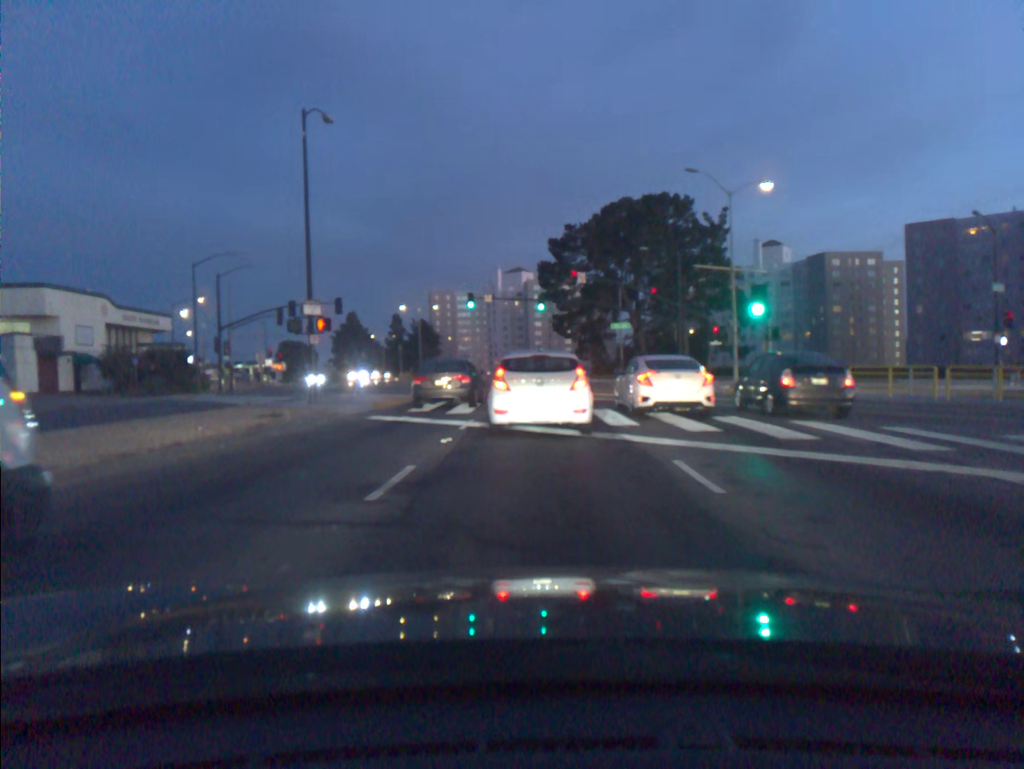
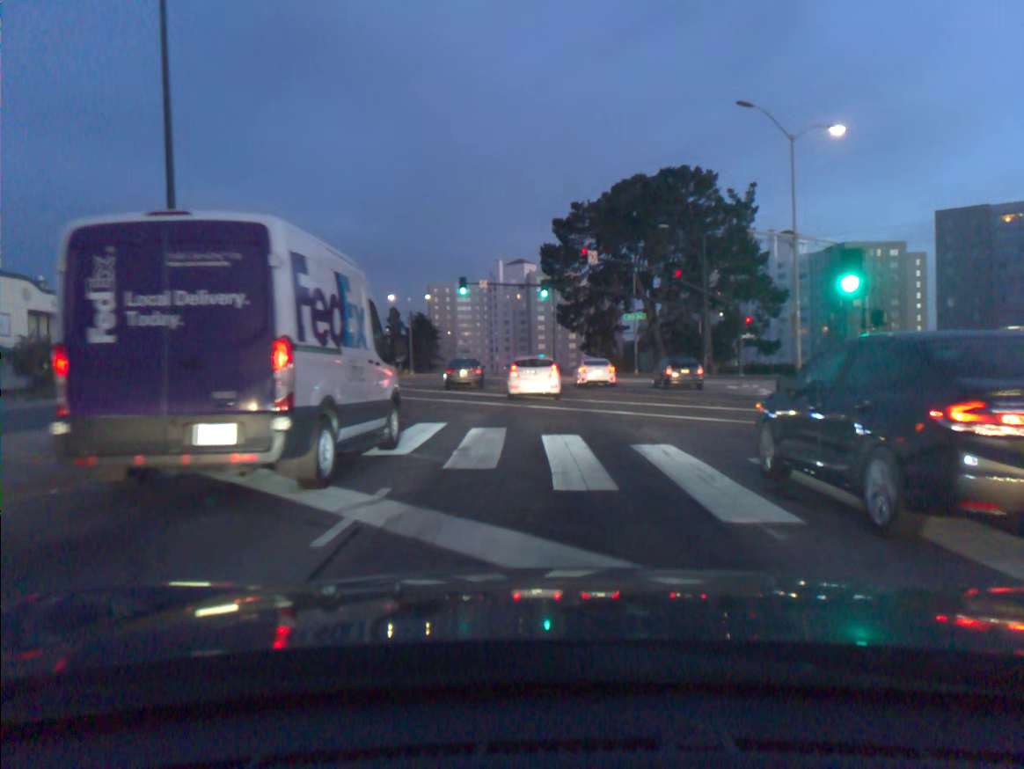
(-0.1, +9.2) m; 0°
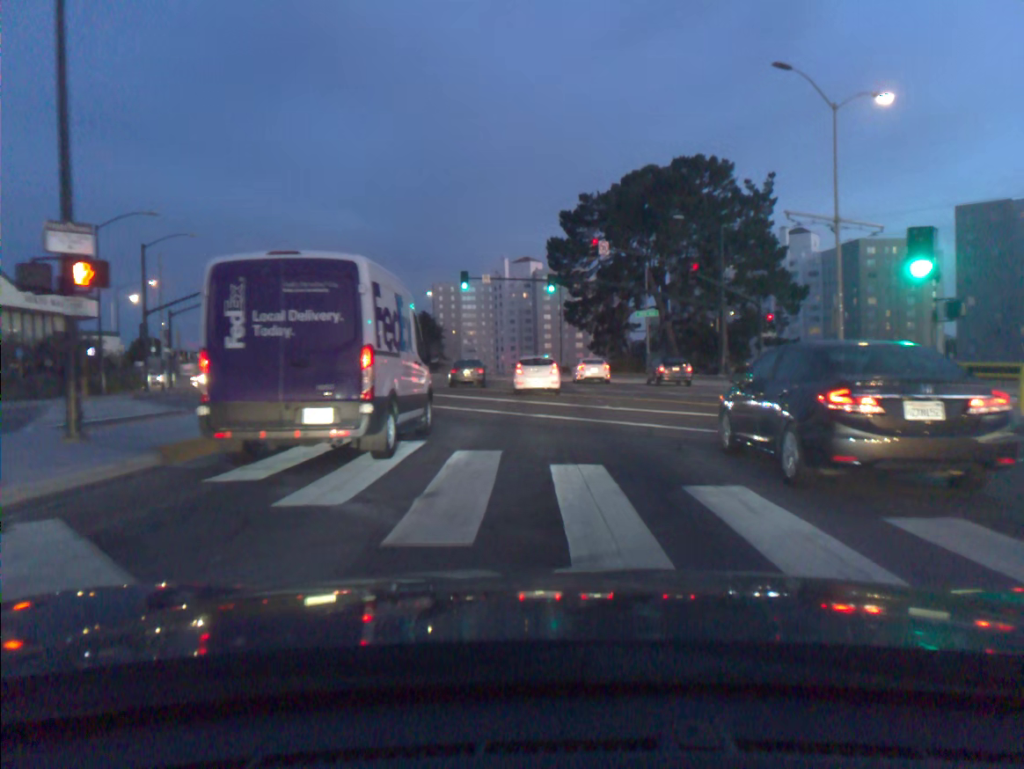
(0.0, +3.6) m; 0°
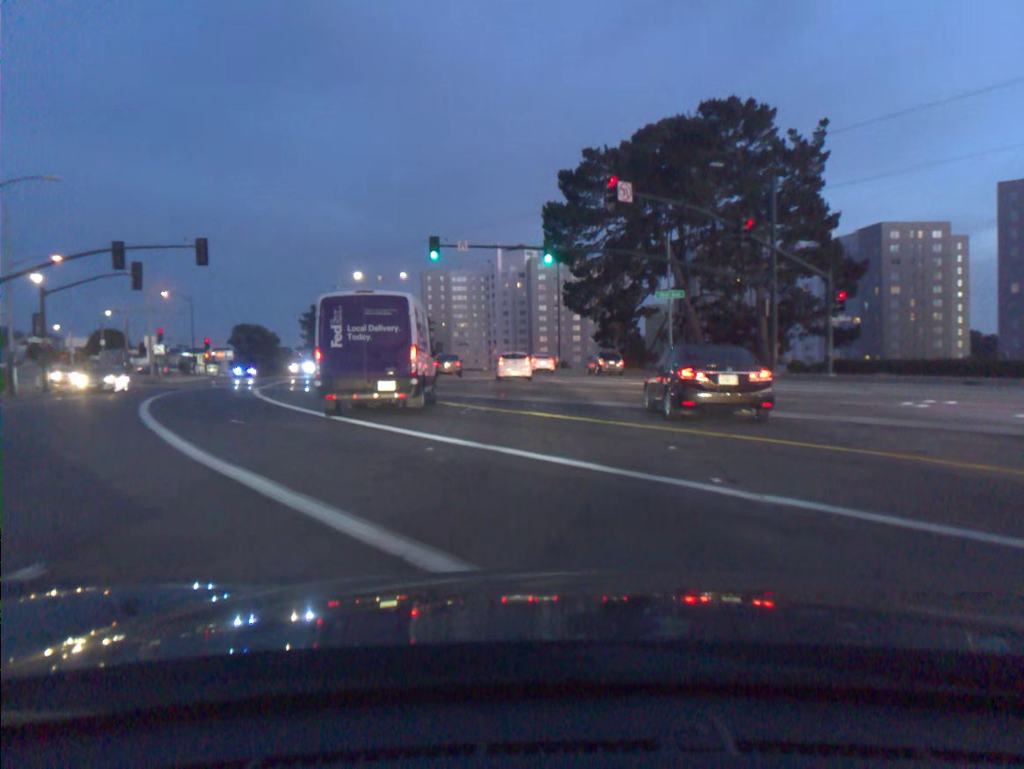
(0.0, +13.7) m; 0°
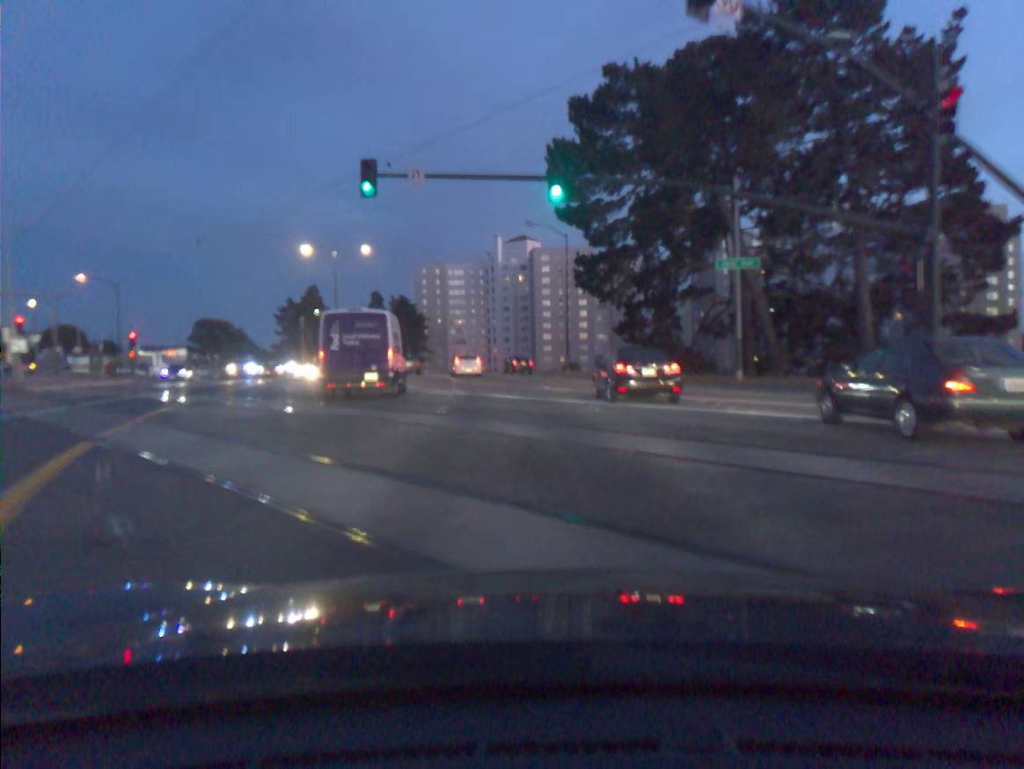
(0.0, +17.3) m; 0°
